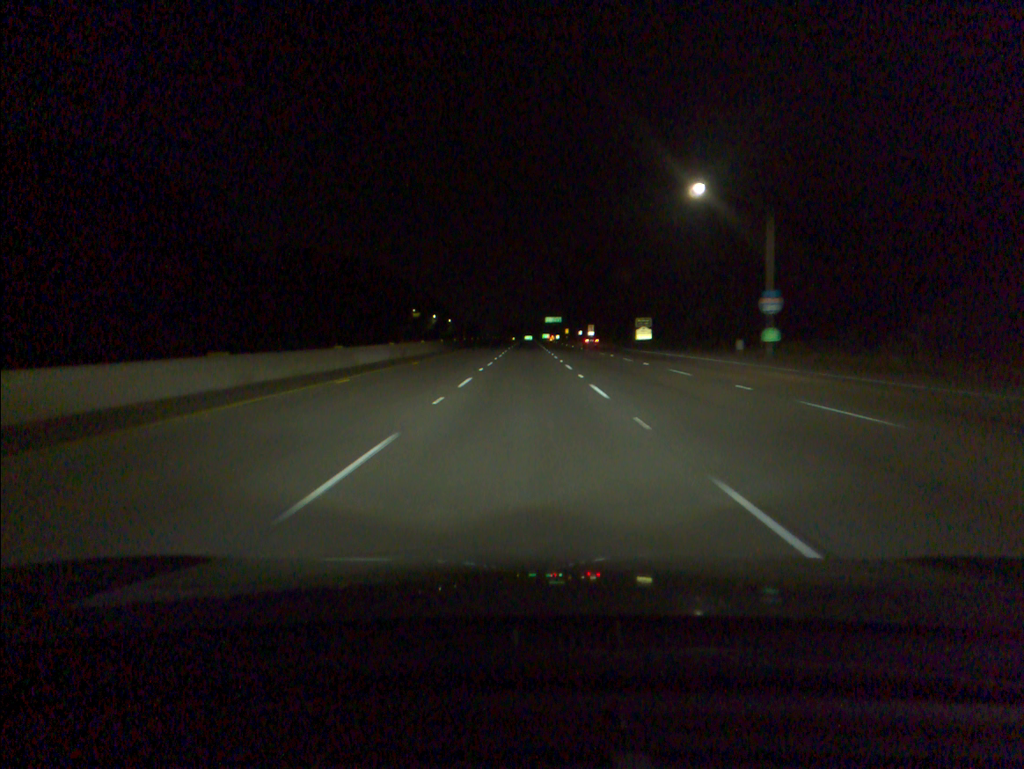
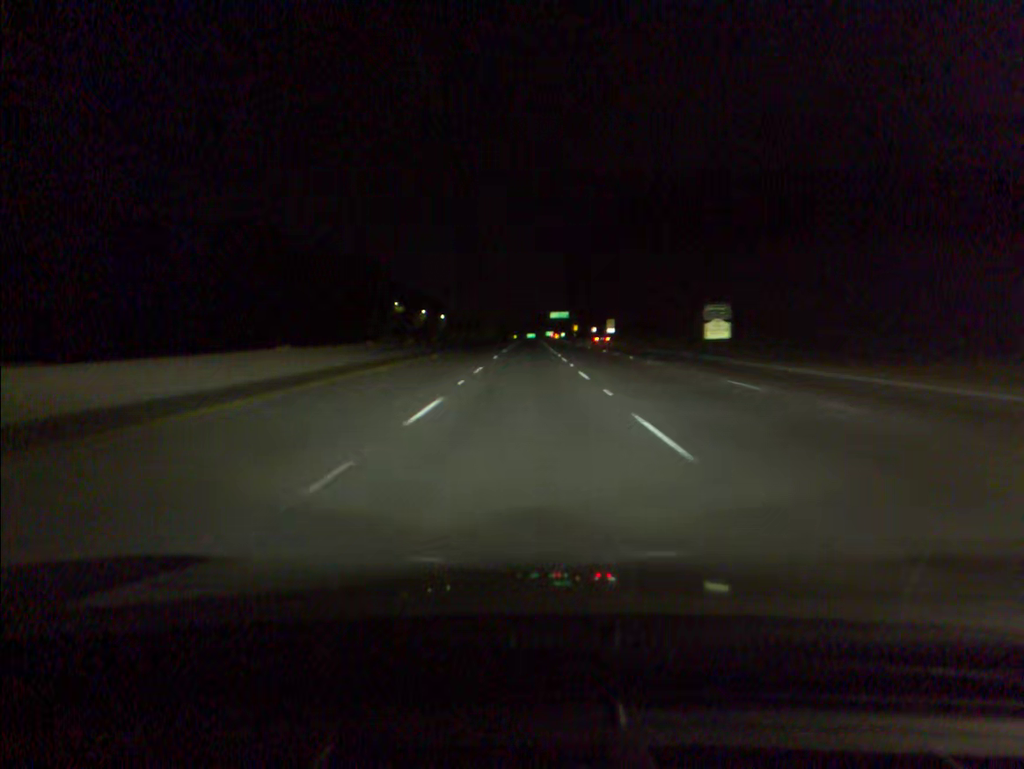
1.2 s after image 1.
(0.0, +38.0) m; 0°
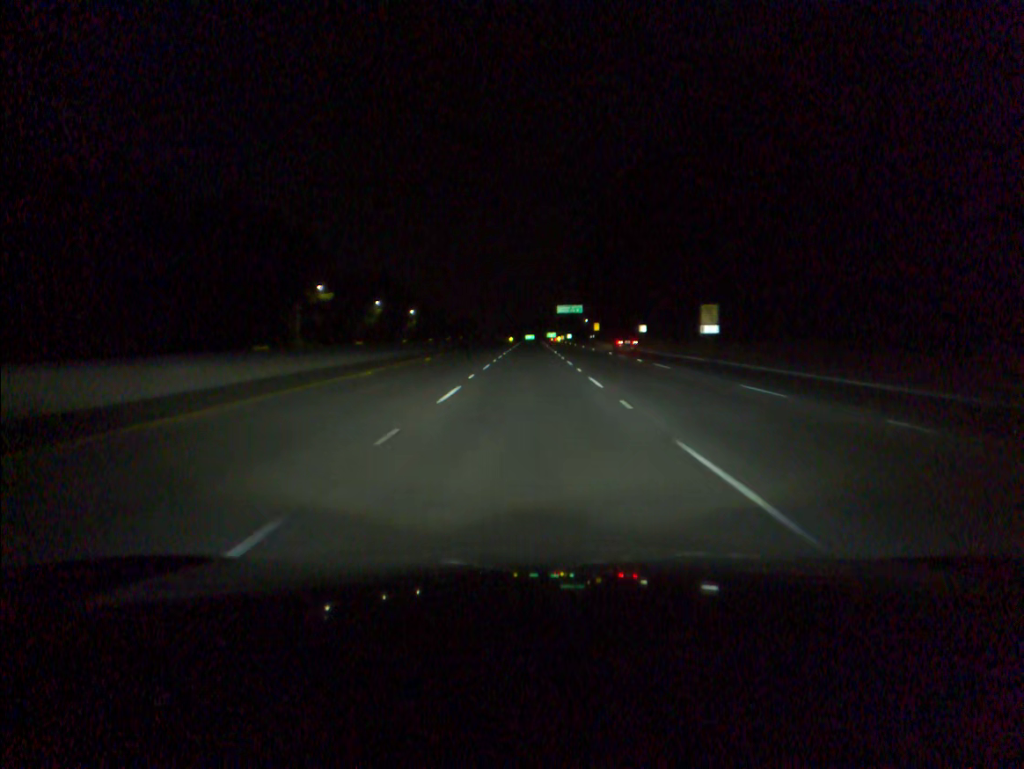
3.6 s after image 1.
(-0.1, +75.8) m; 0°
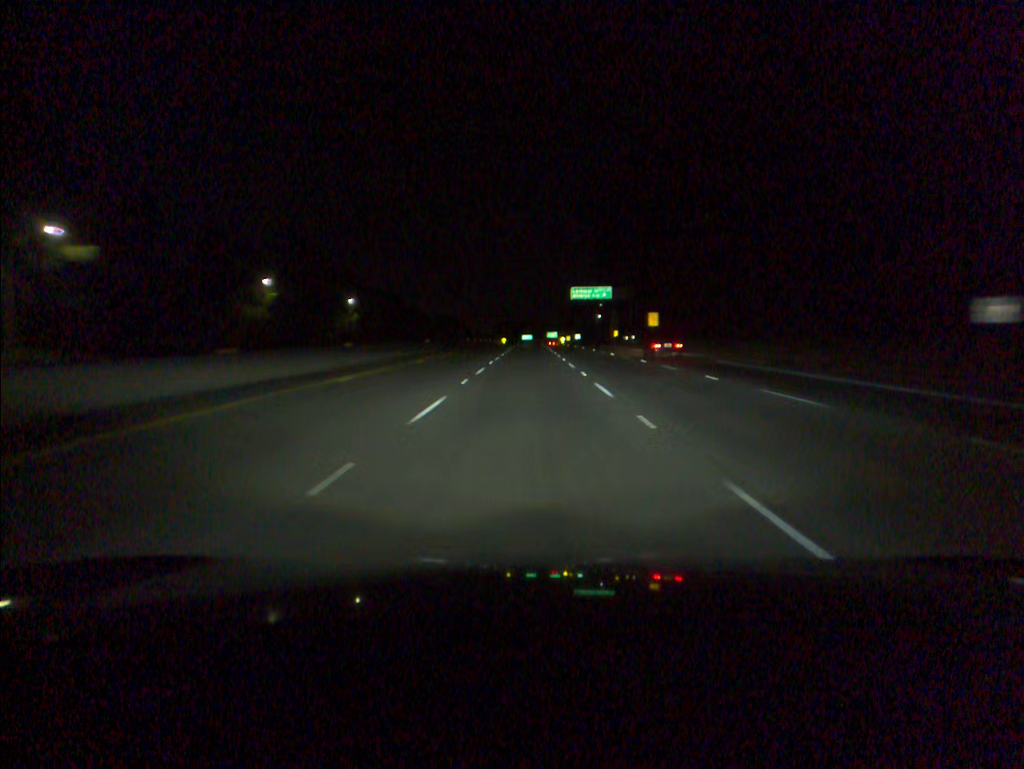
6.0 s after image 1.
(+0.3, +75.7) m; 0°
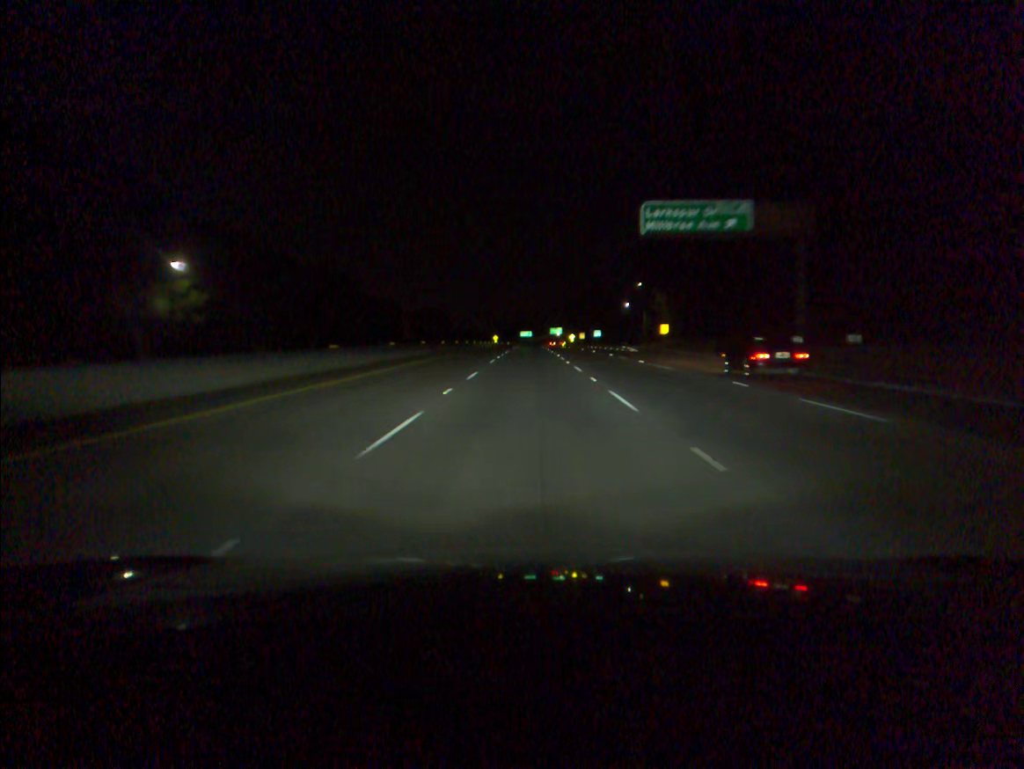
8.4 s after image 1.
(+0.1, +75.9) m; 0°
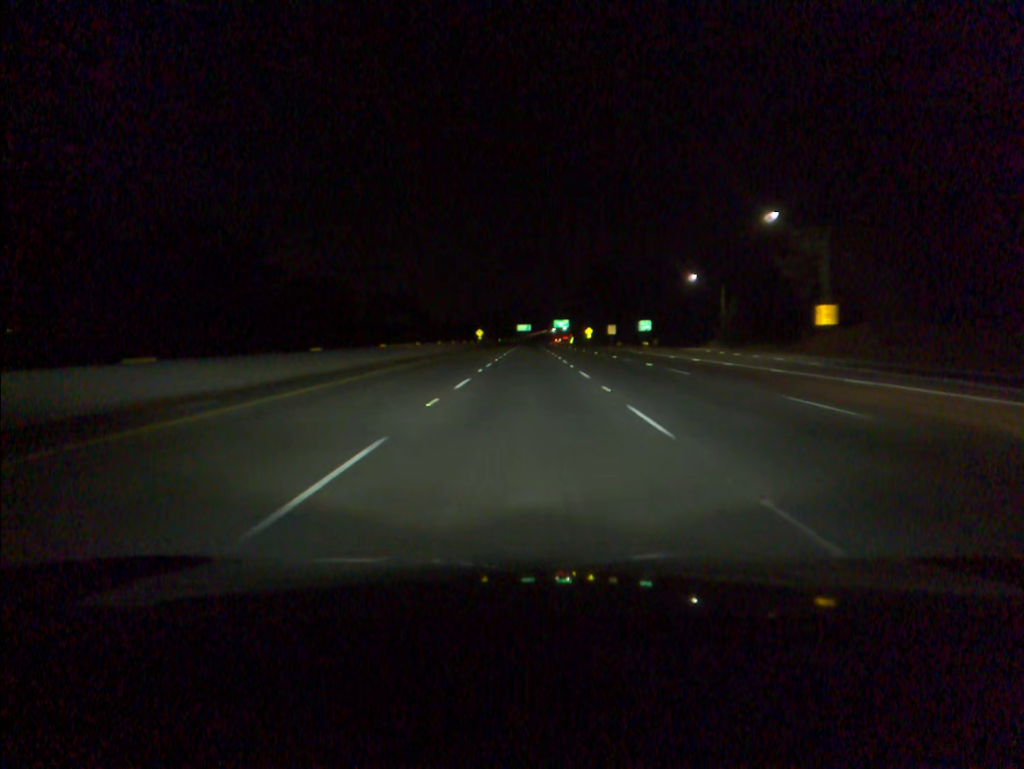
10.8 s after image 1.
(-0.1, +76.3) m; 0°
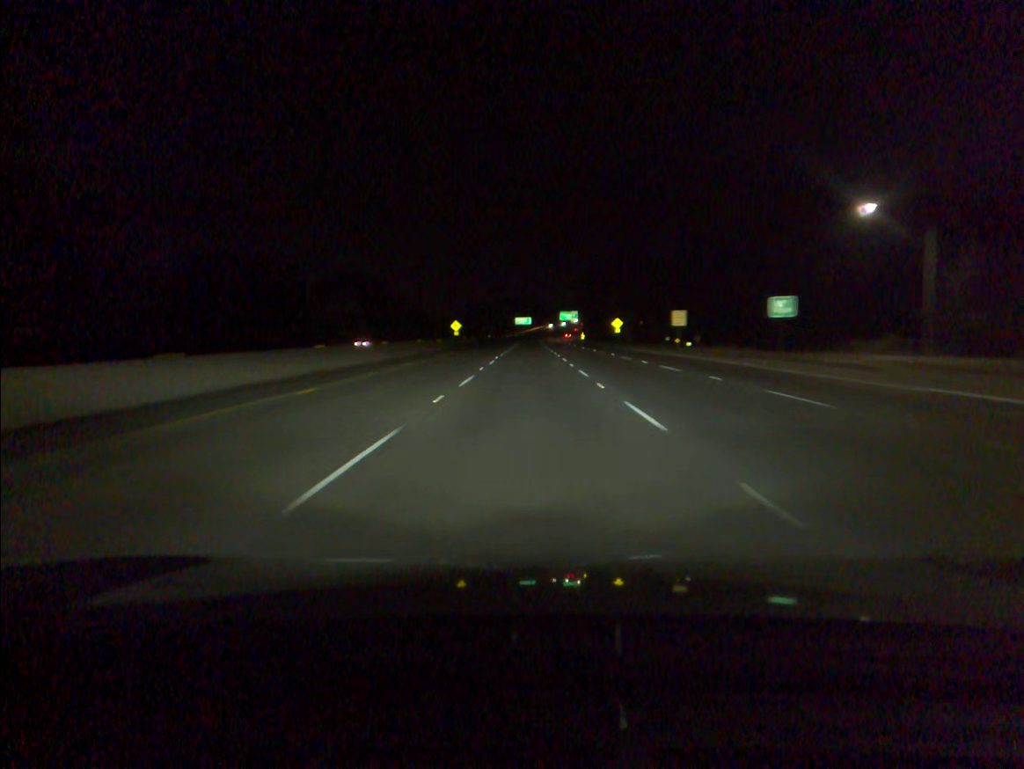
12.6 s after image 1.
(0.0, +57.5) m; 0°
